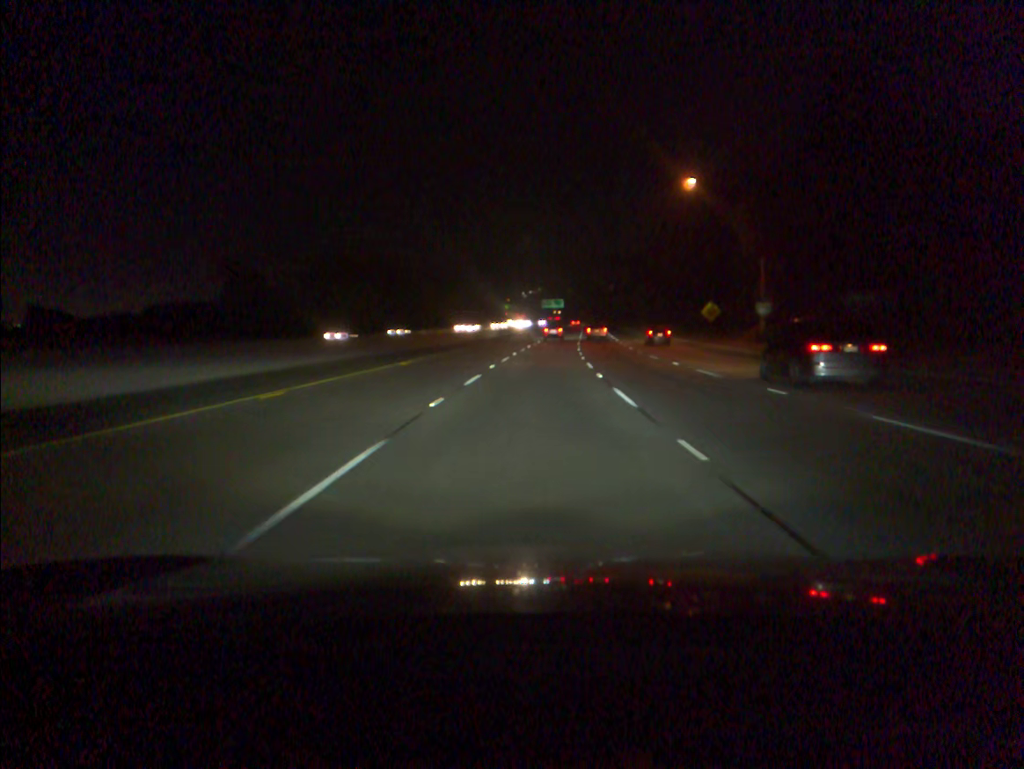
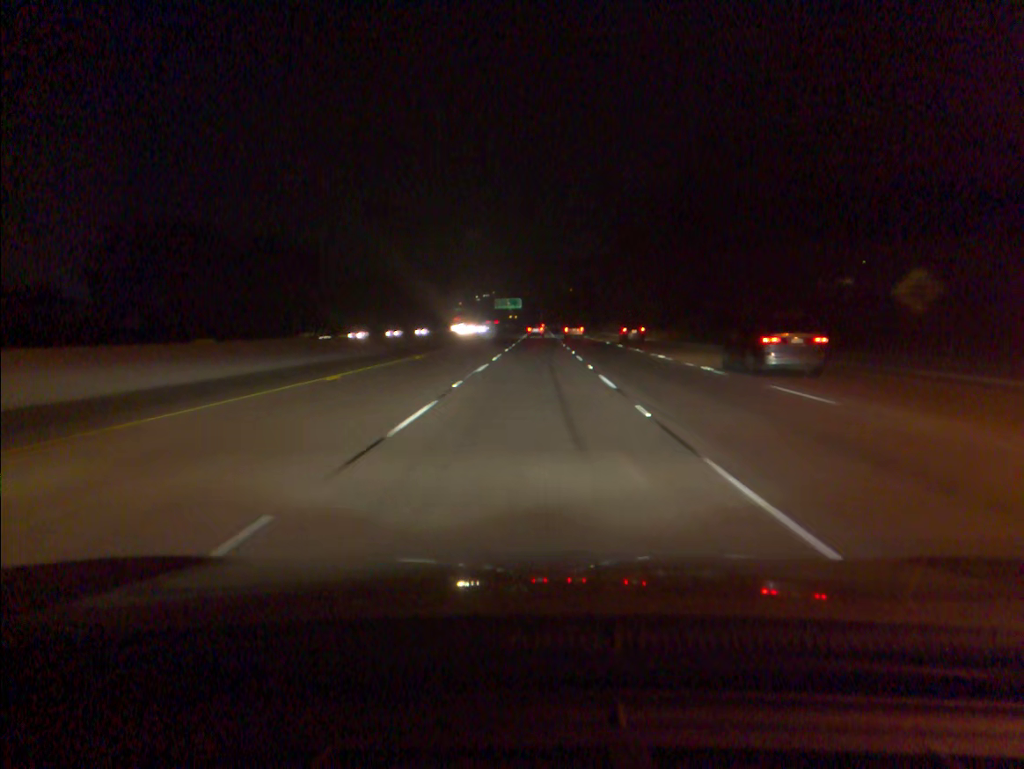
(+1.6, +53.3) m; +3°
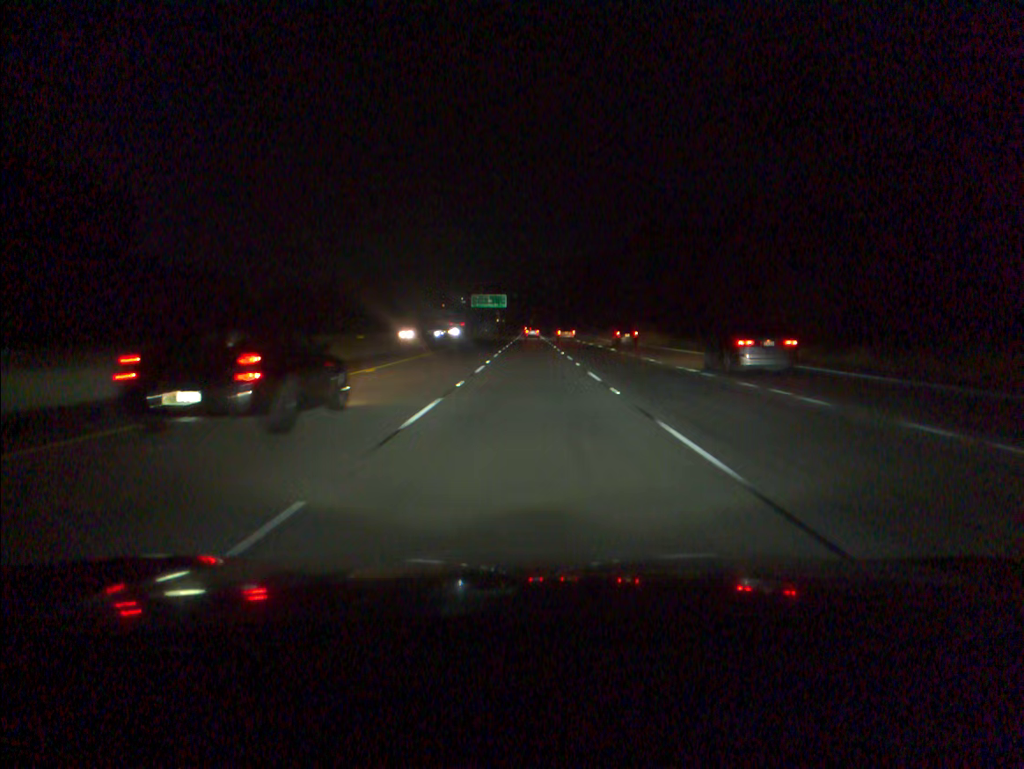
(+0.5, +53.0) m; +1°
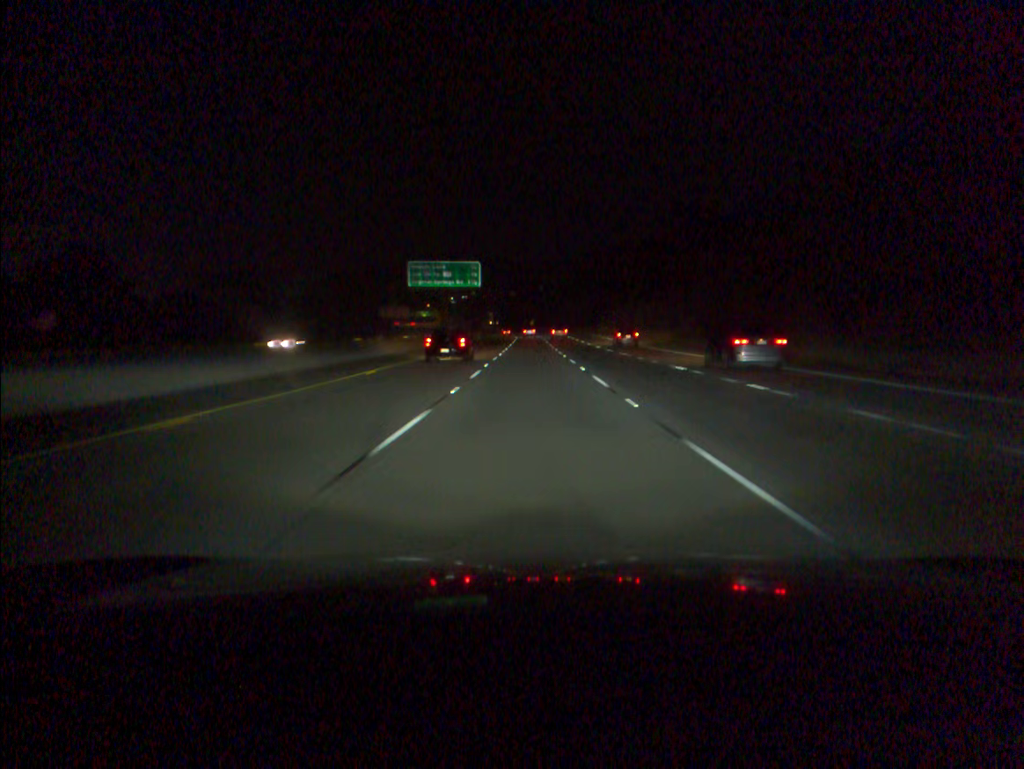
(0.0, +87.8) m; 0°
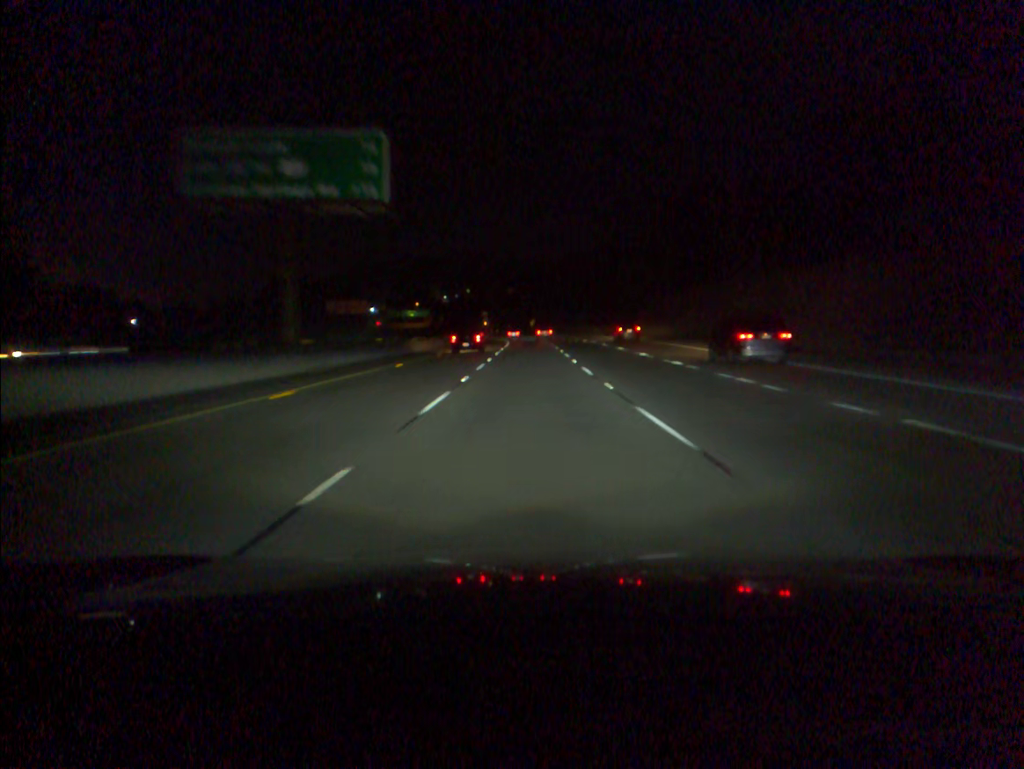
(0.0, +53.1) m; 0°
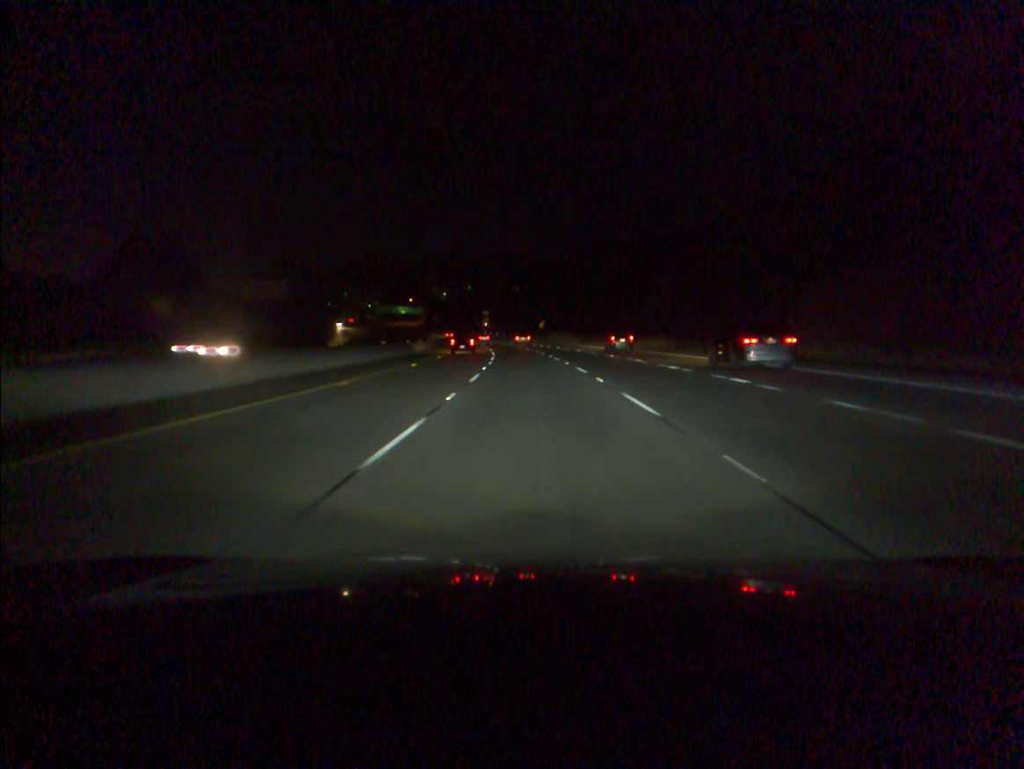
(-0.2, +53.3) m; -1°
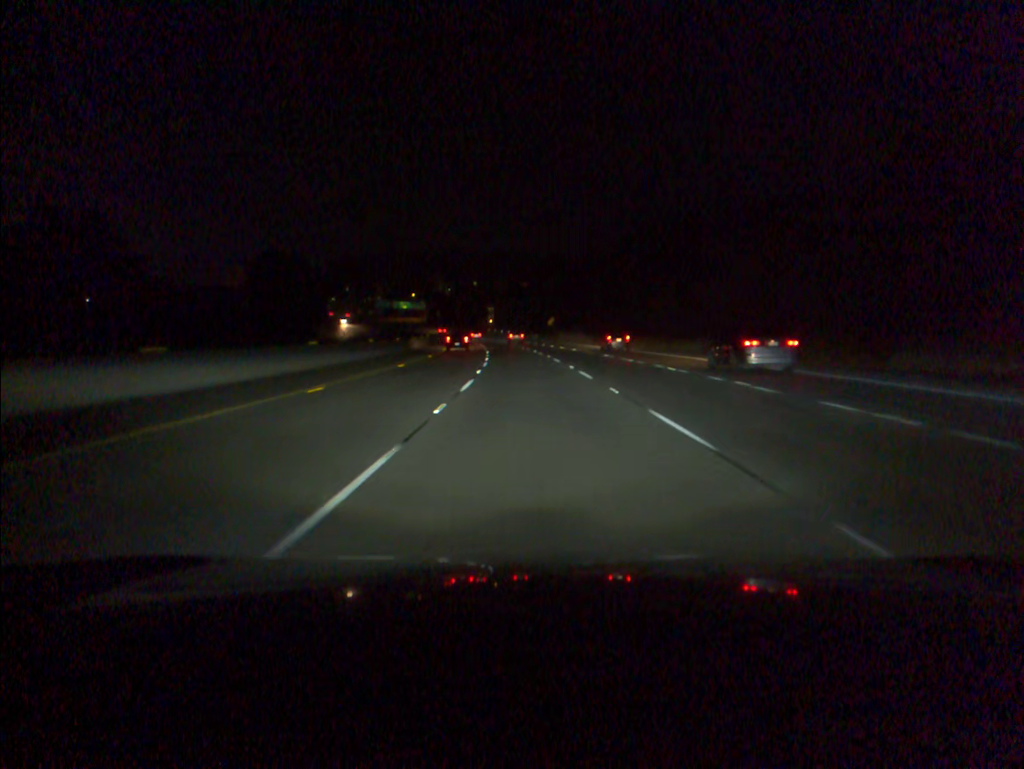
(-0.1, +17.8) m; -1°
